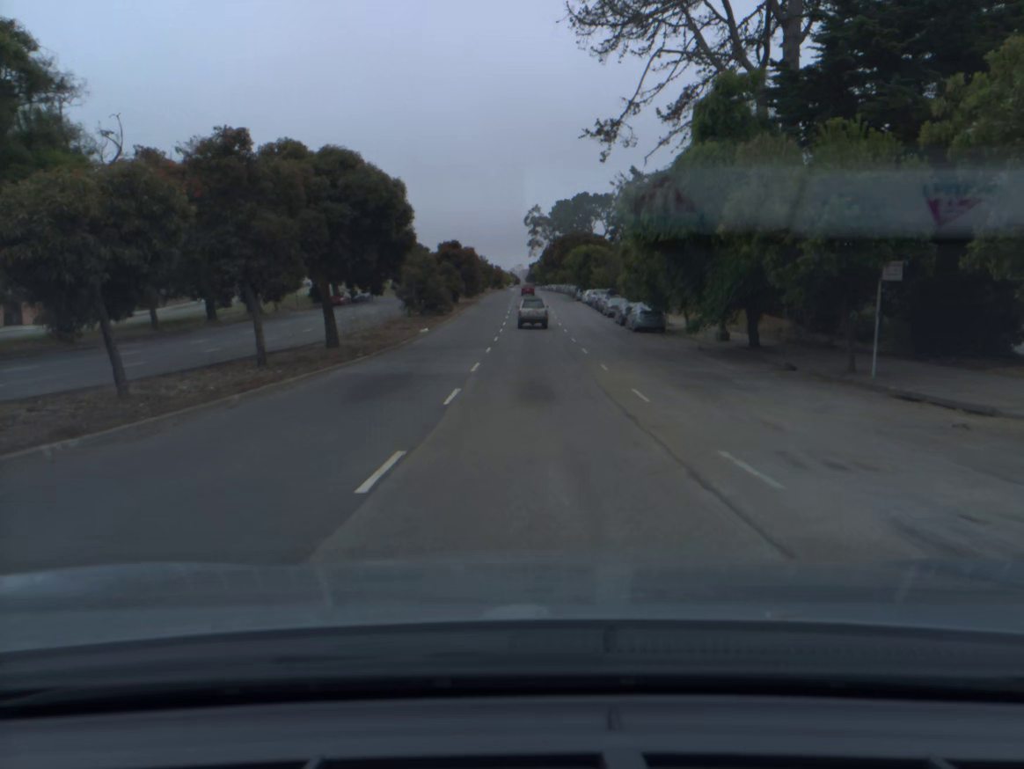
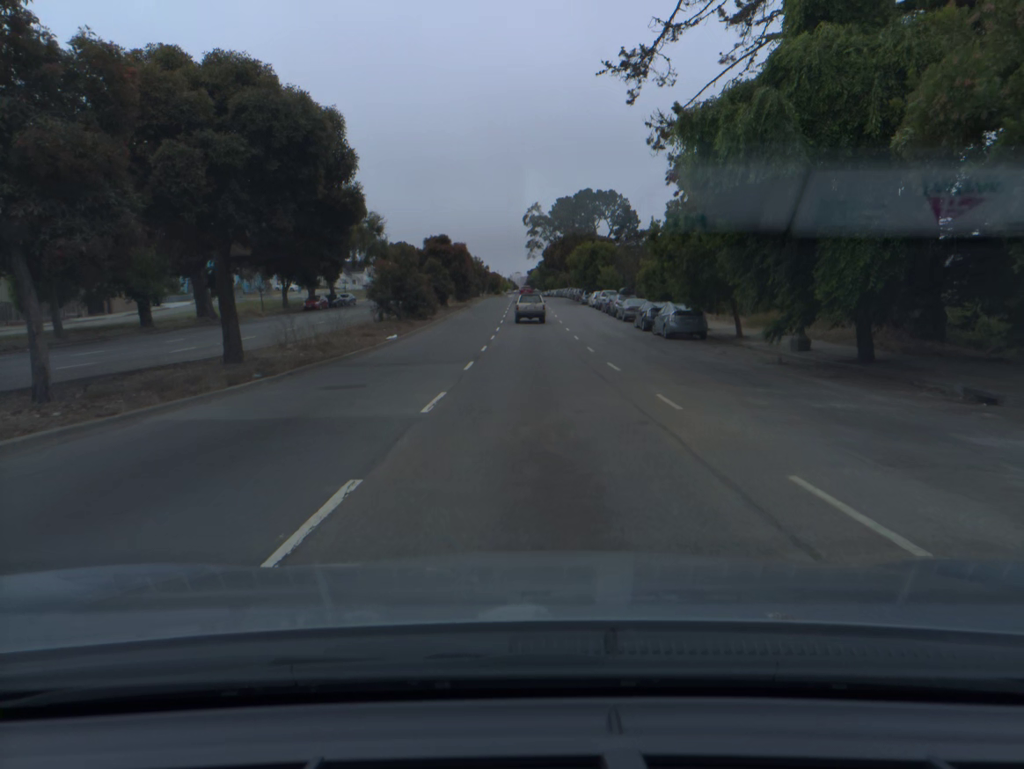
(0.0, +9.9) m; 0°
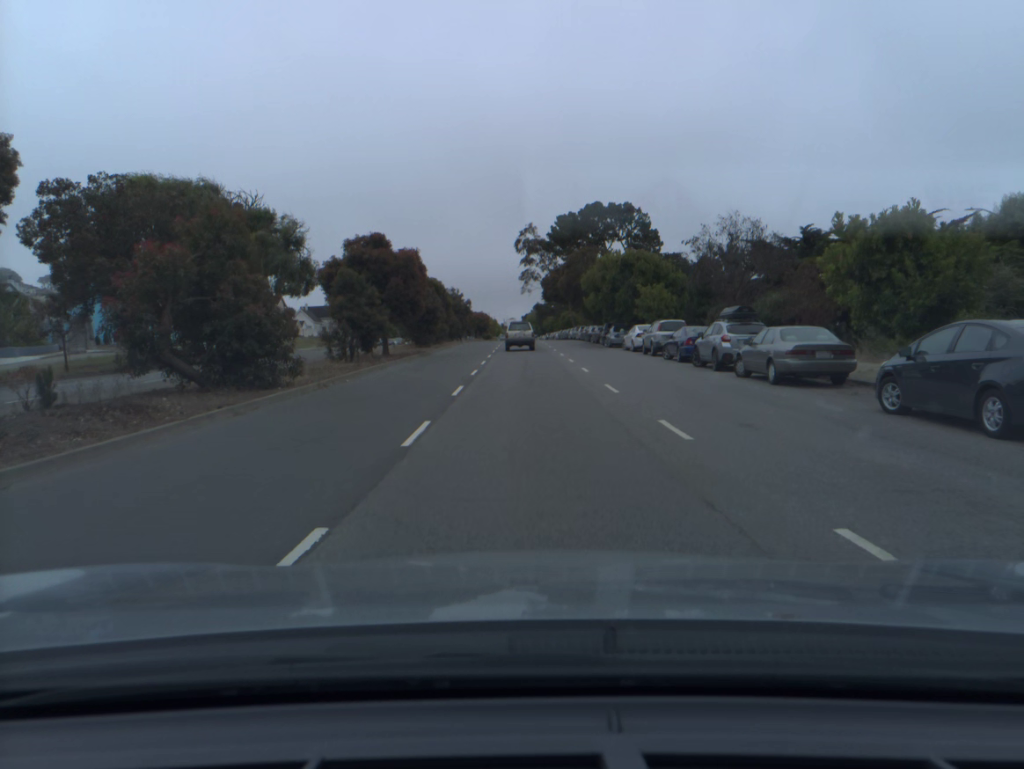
(+0.1, +29.9) m; 0°
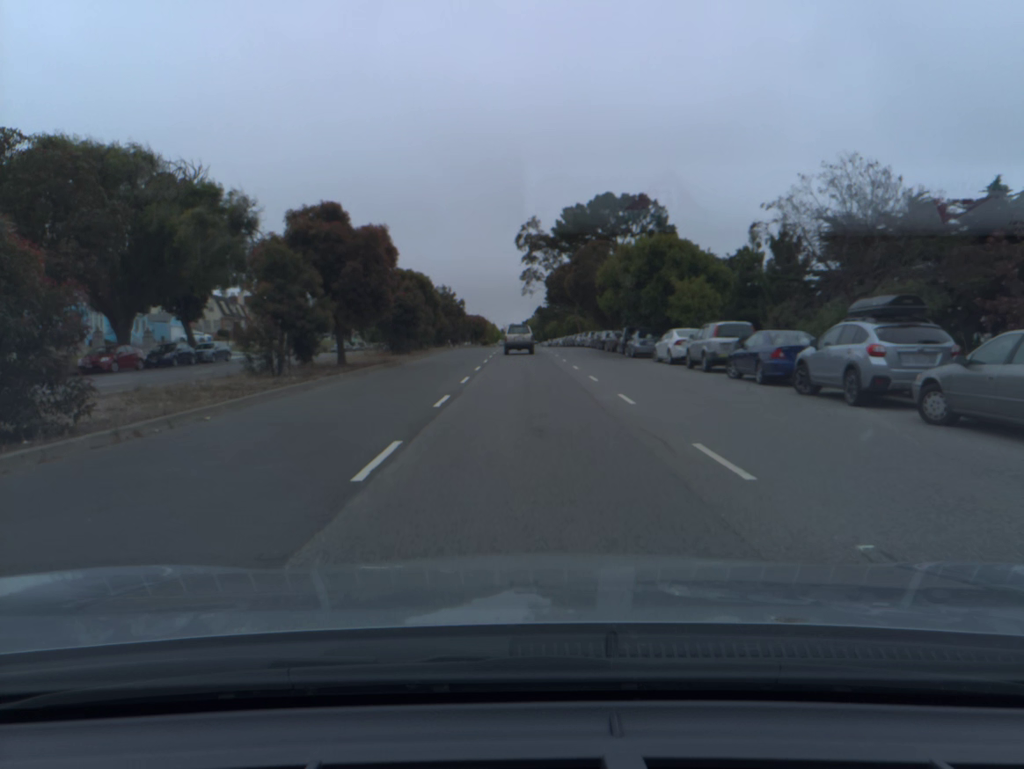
(0.0, +10.1) m; 0°
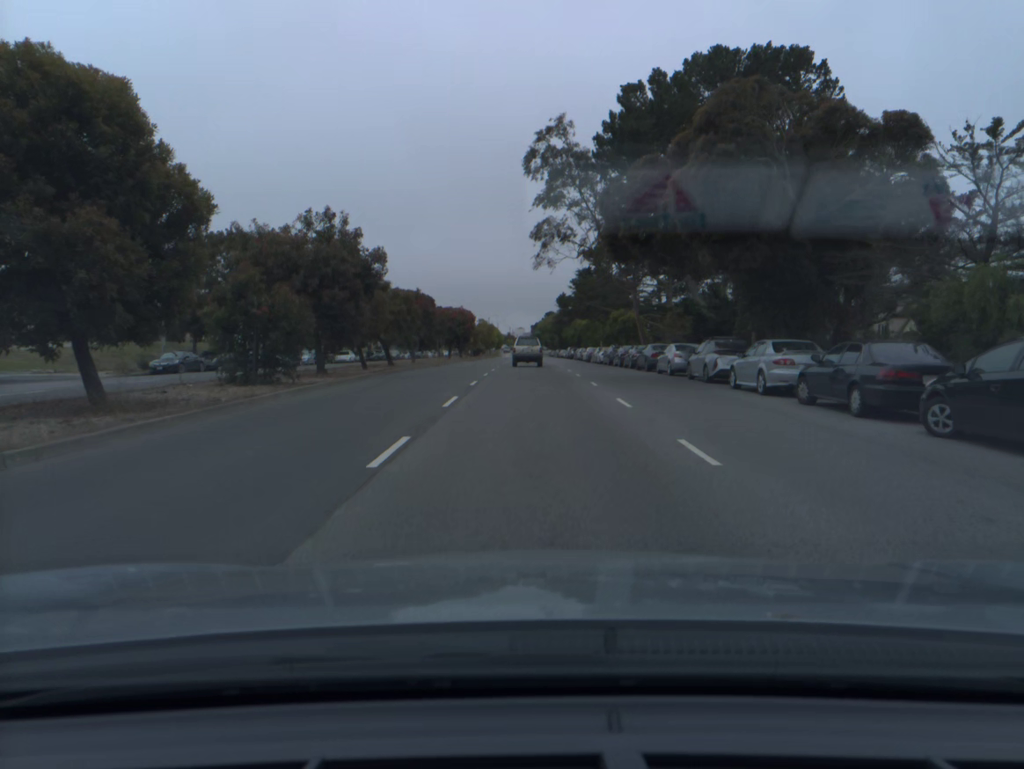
(-0.3, +49.5) m; -1°
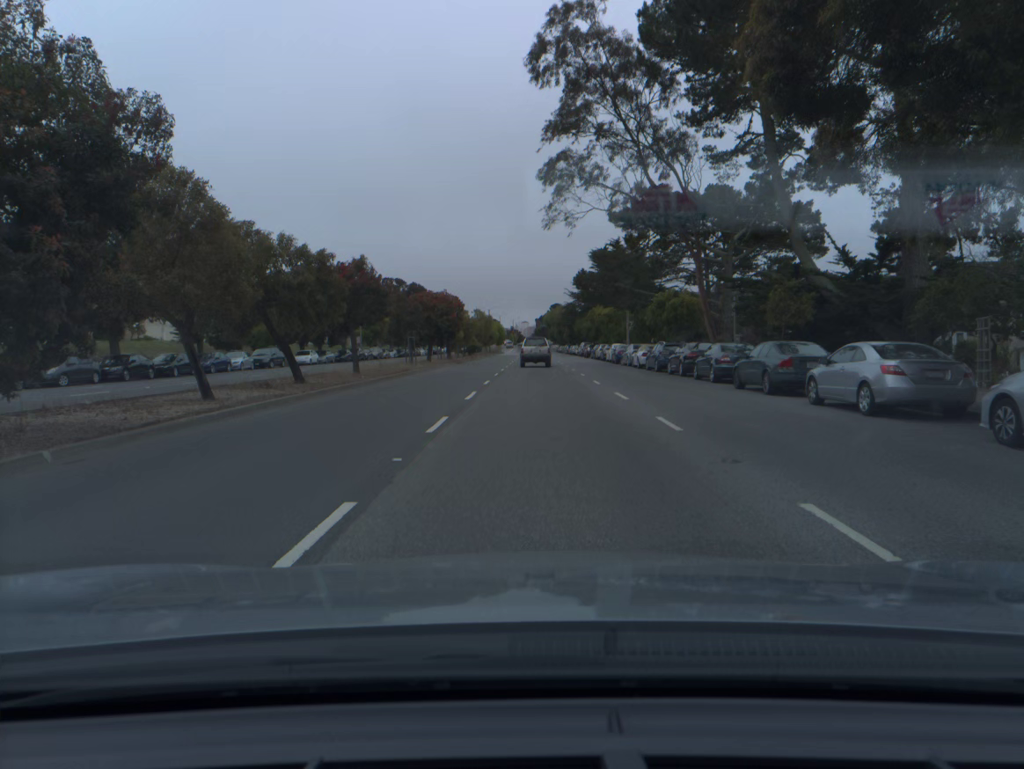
(0.0, +18.7) m; 0°
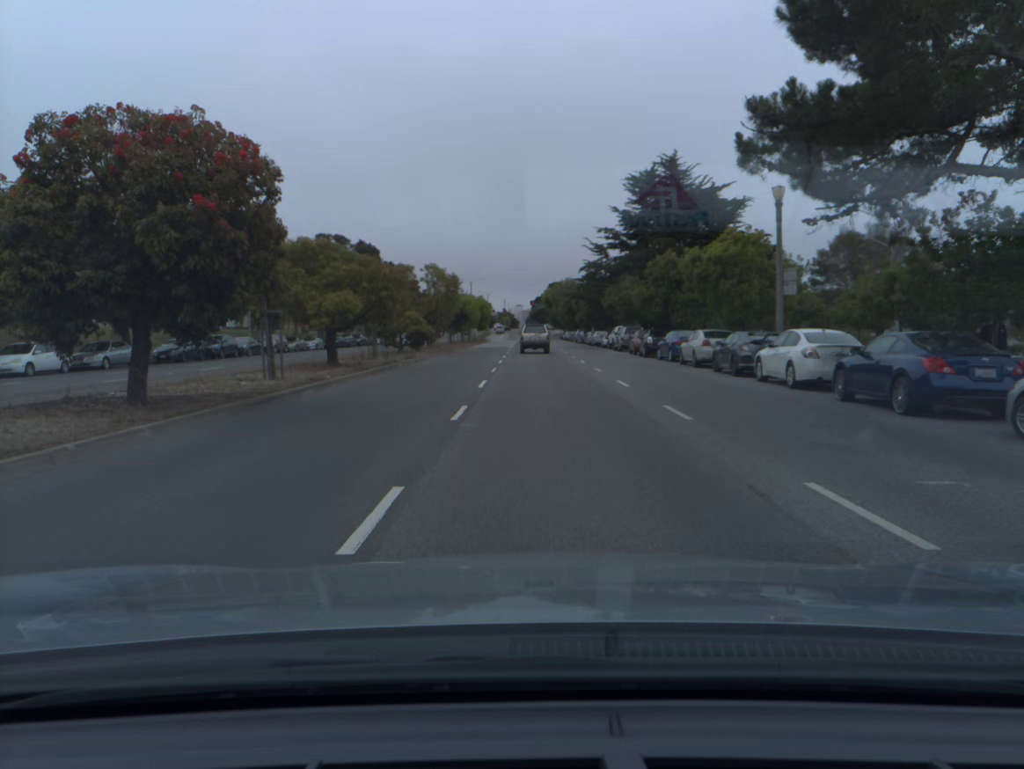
(+0.1, +42.3) m; 0°
